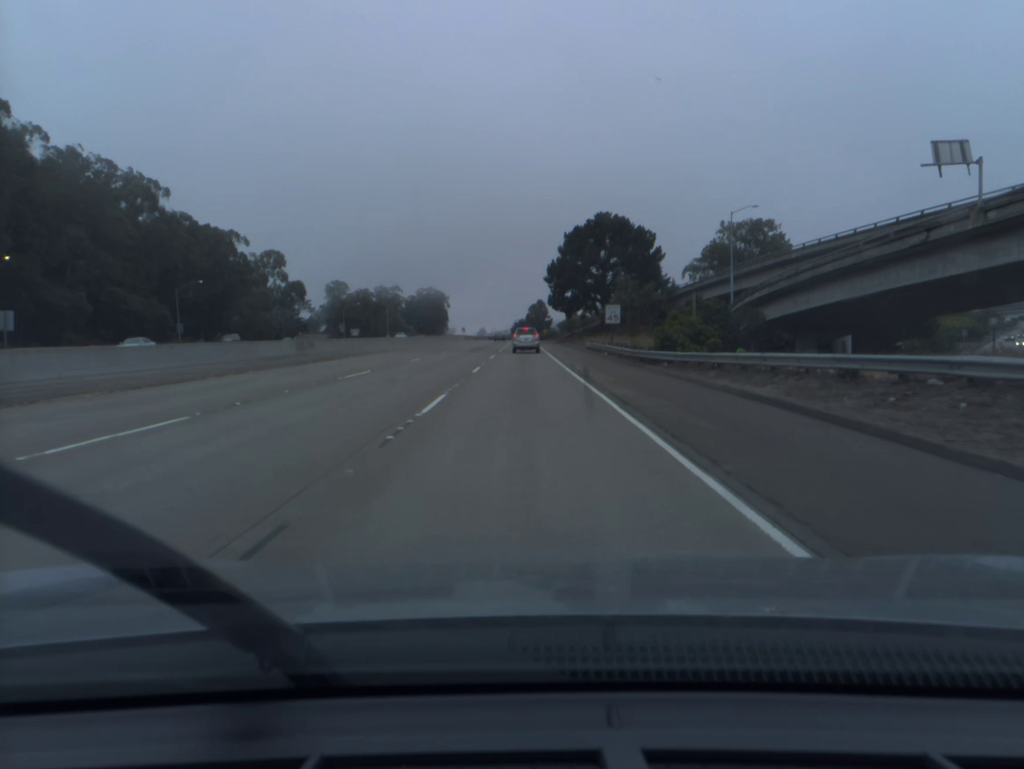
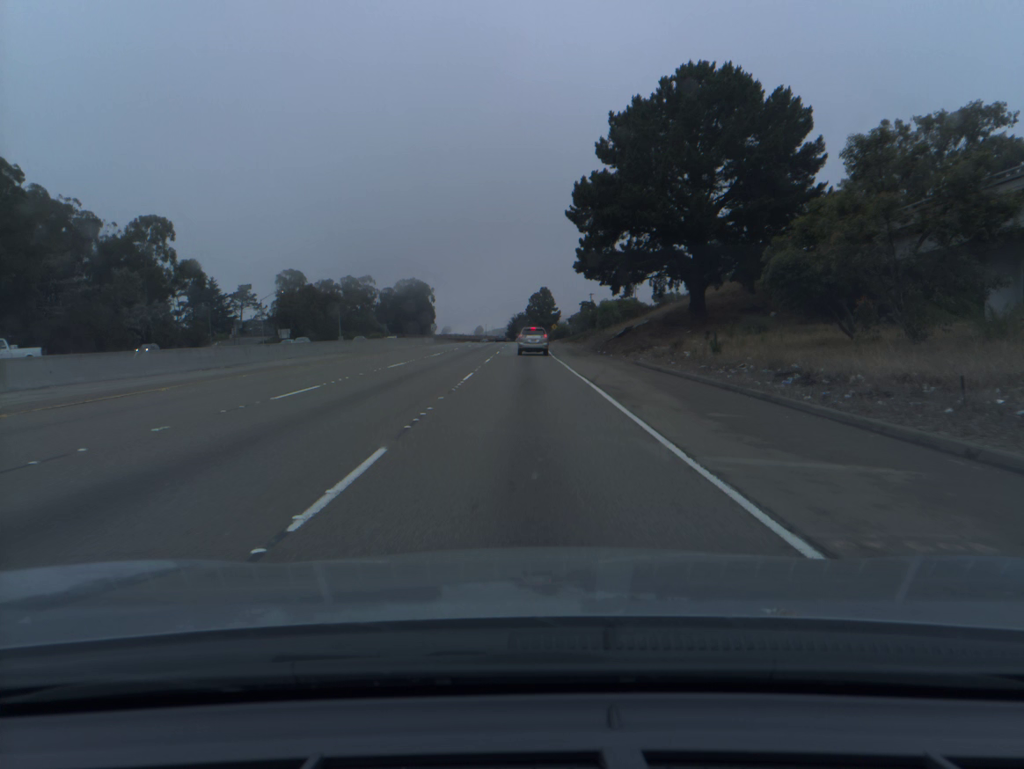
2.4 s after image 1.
(0.0, +65.0) m; 0°
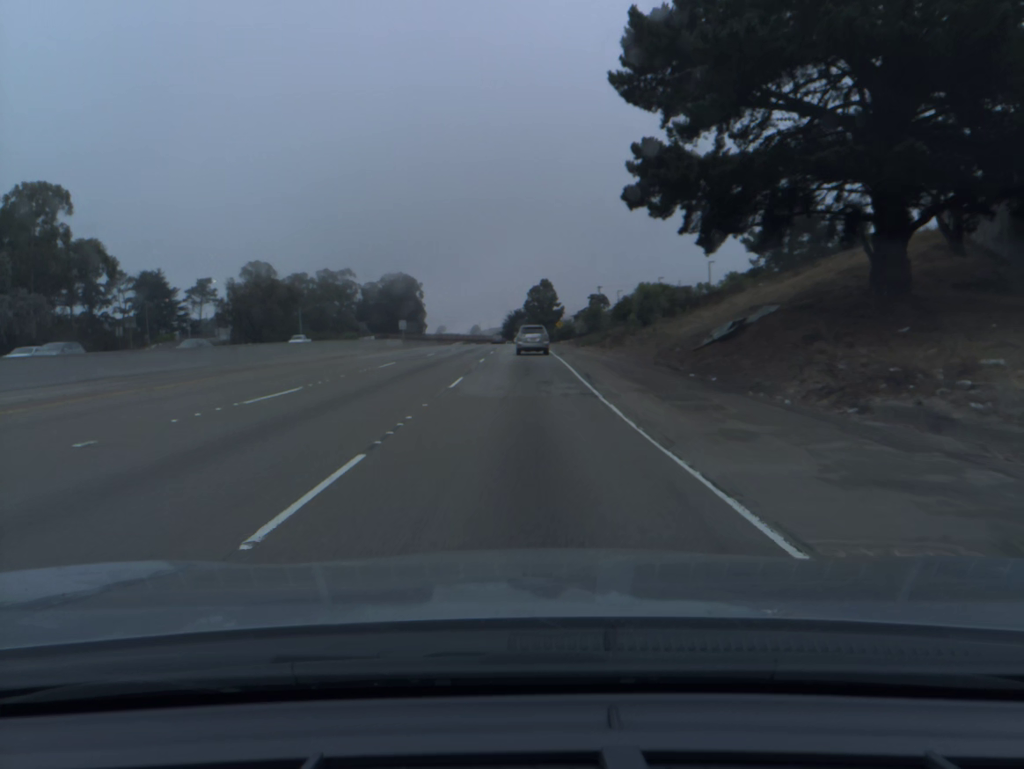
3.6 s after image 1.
(0.0, +30.9) m; 0°
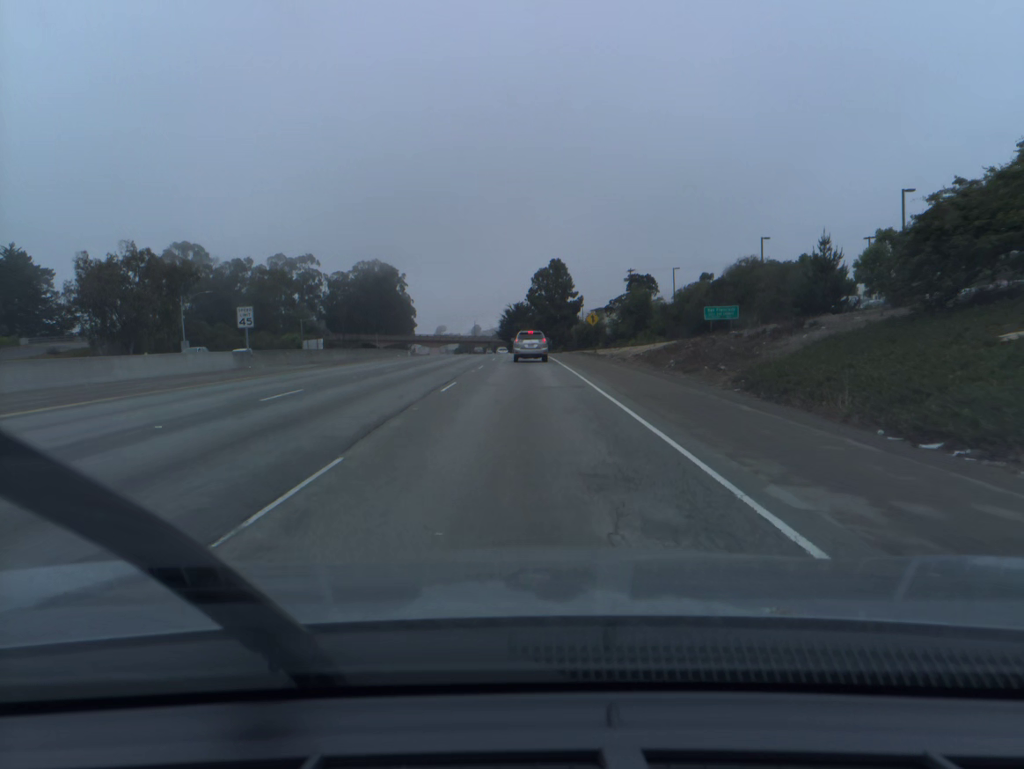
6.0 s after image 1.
(+0.1, +58.6) m; 0°
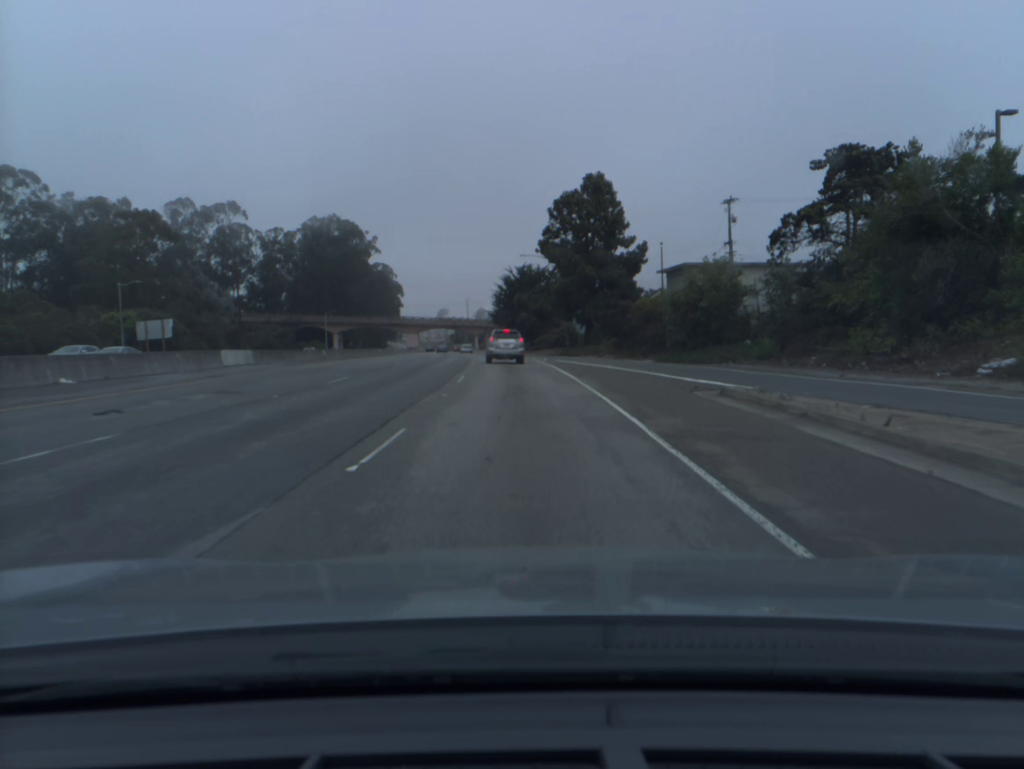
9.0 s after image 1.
(-0.3, +69.7) m; -1°
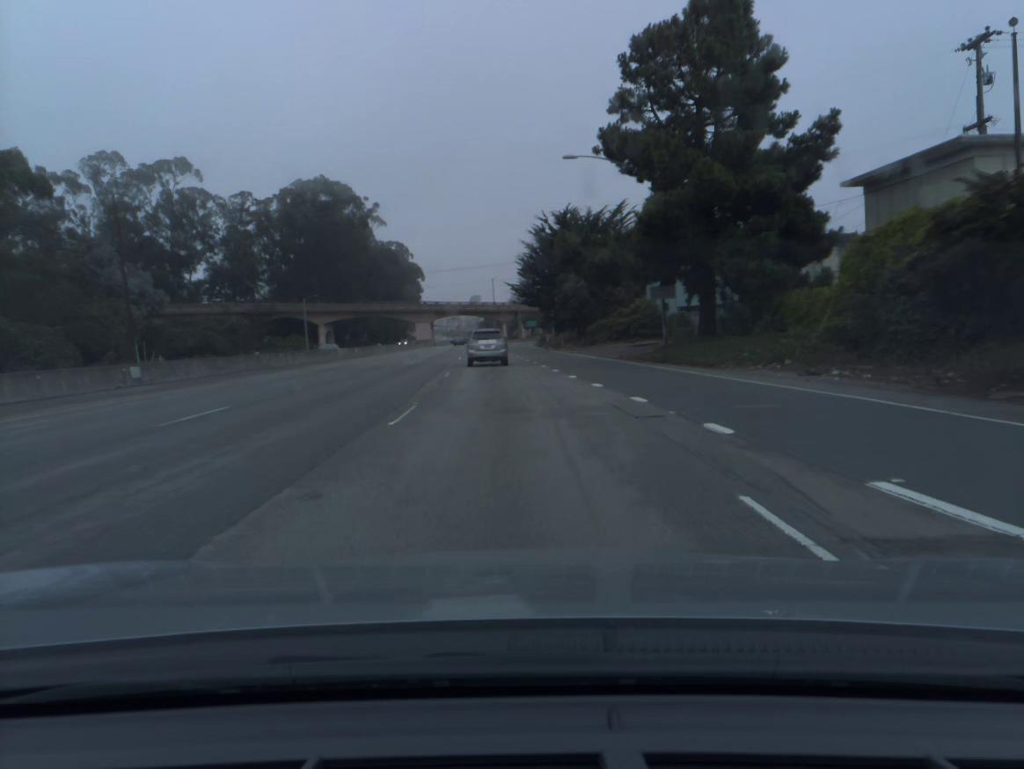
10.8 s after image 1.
(-0.6, +39.8) m; -2°
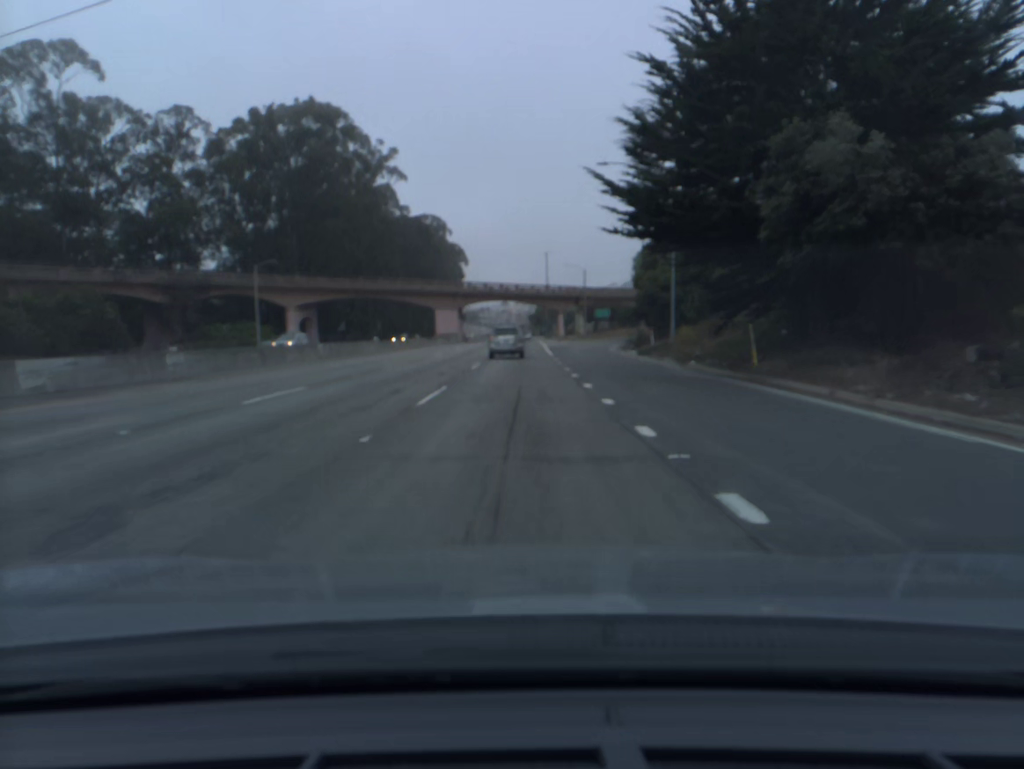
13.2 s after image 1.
(-2.1, +49.8) m; -4°
